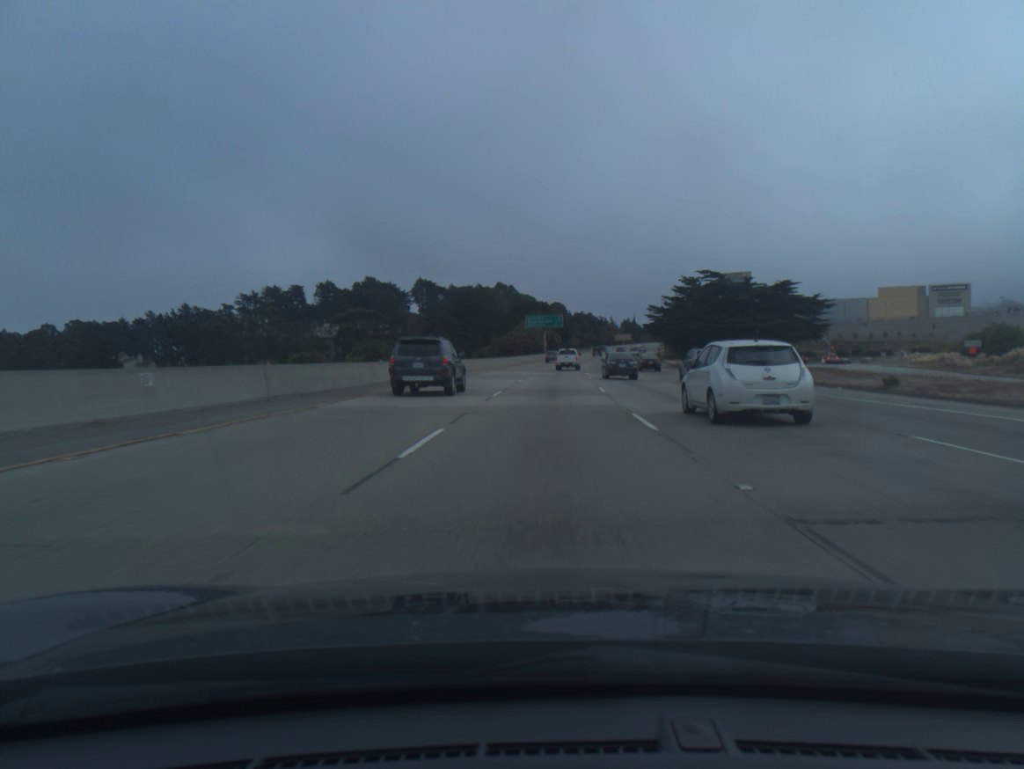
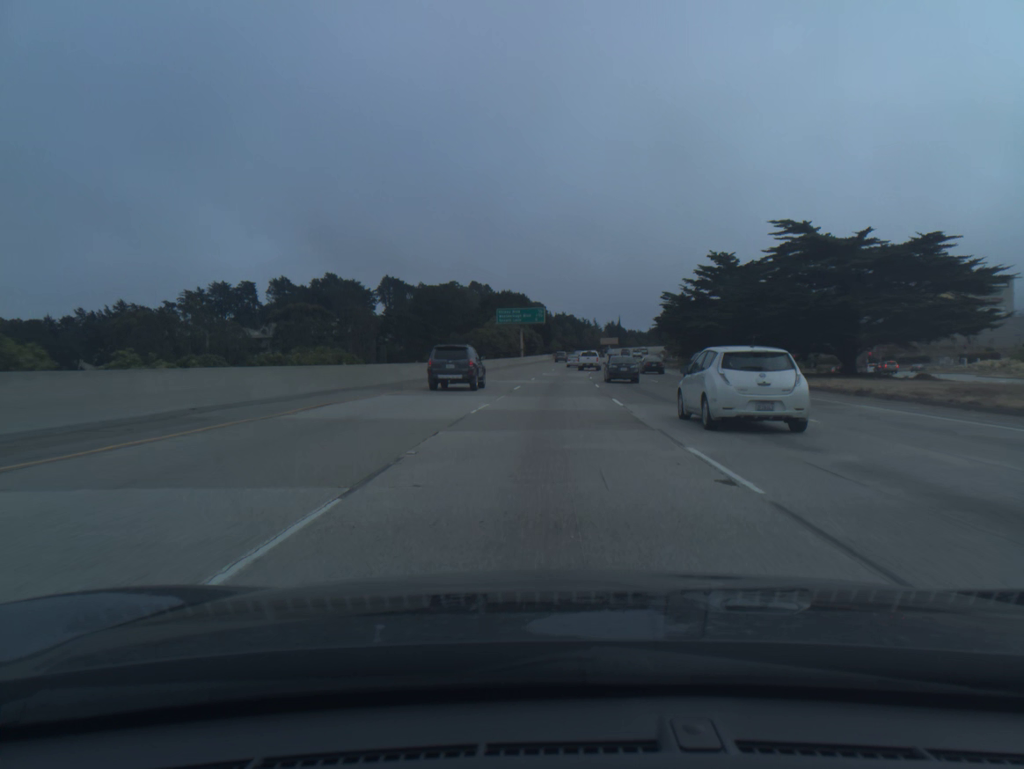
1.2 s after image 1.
(+0.5, +35.9) m; +2°
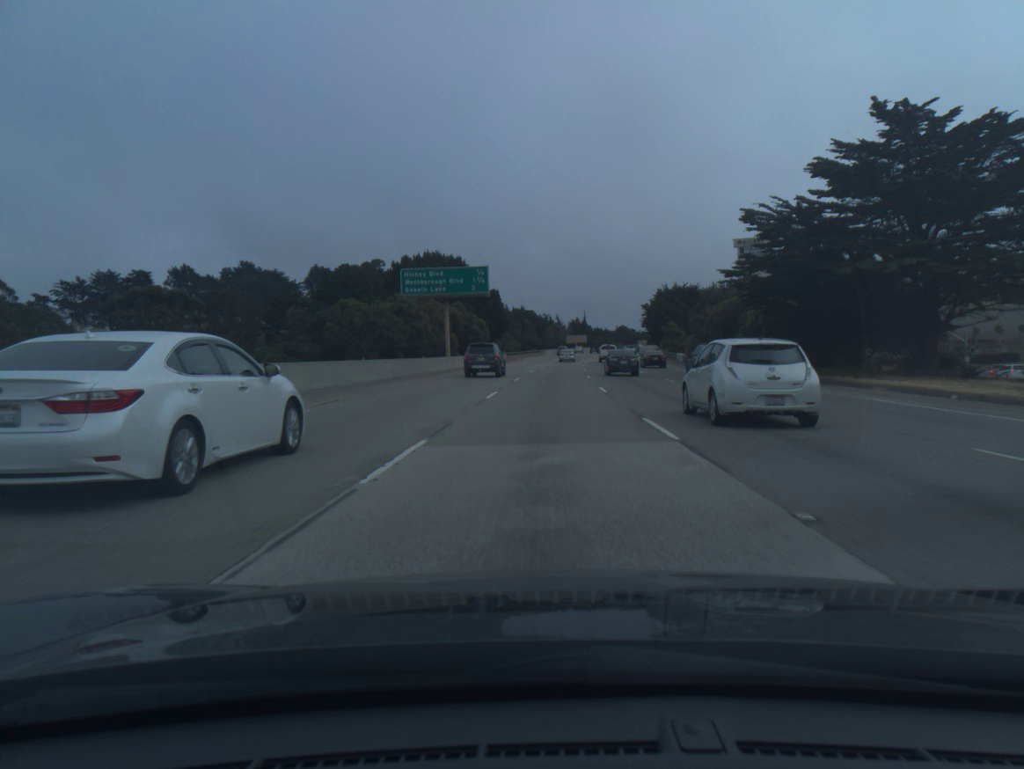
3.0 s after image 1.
(+1.3, +54.0) m; +3°
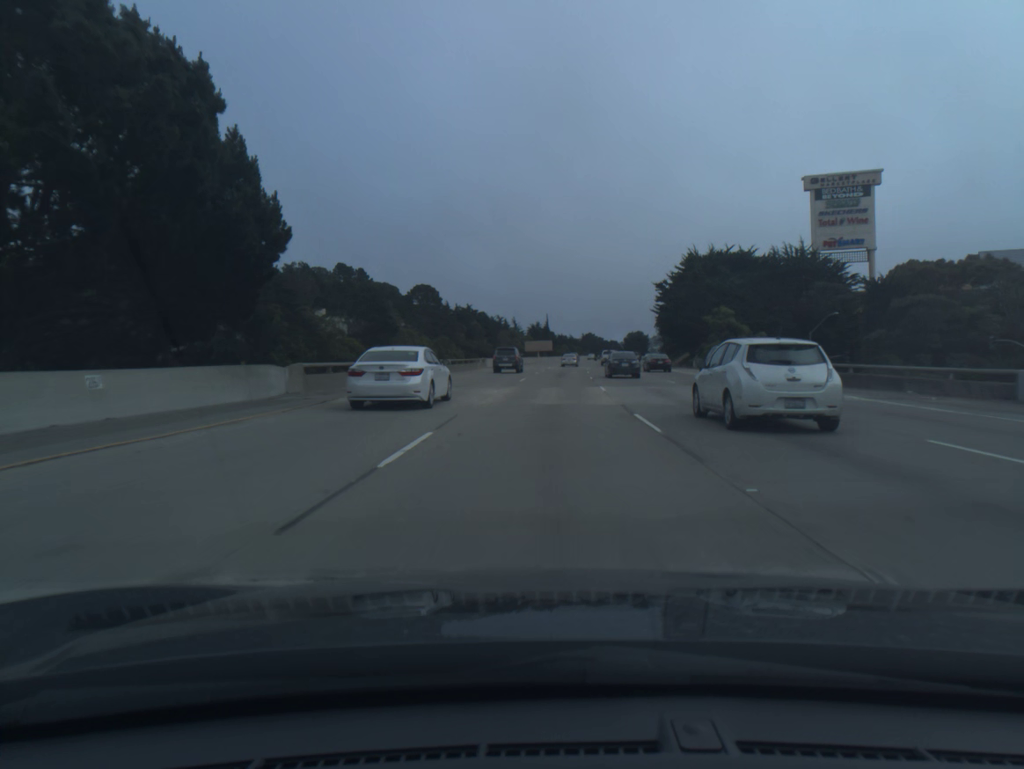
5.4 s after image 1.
(+2.0, +72.0) m; +3°
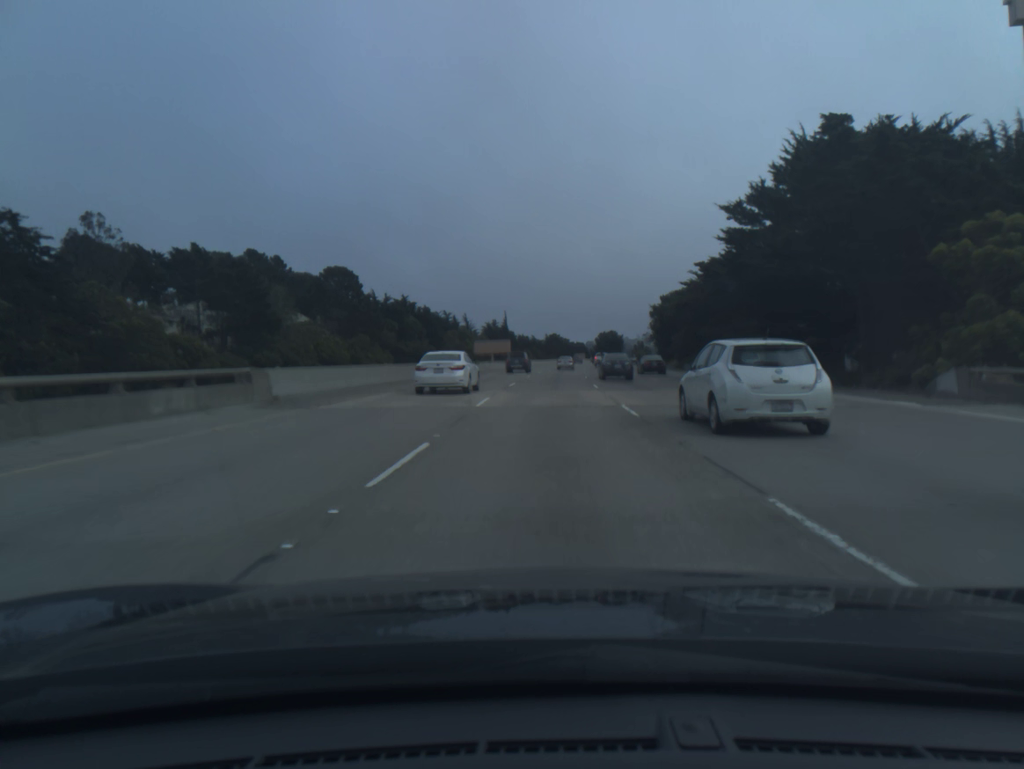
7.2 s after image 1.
(+1.2, +53.9) m; +3°
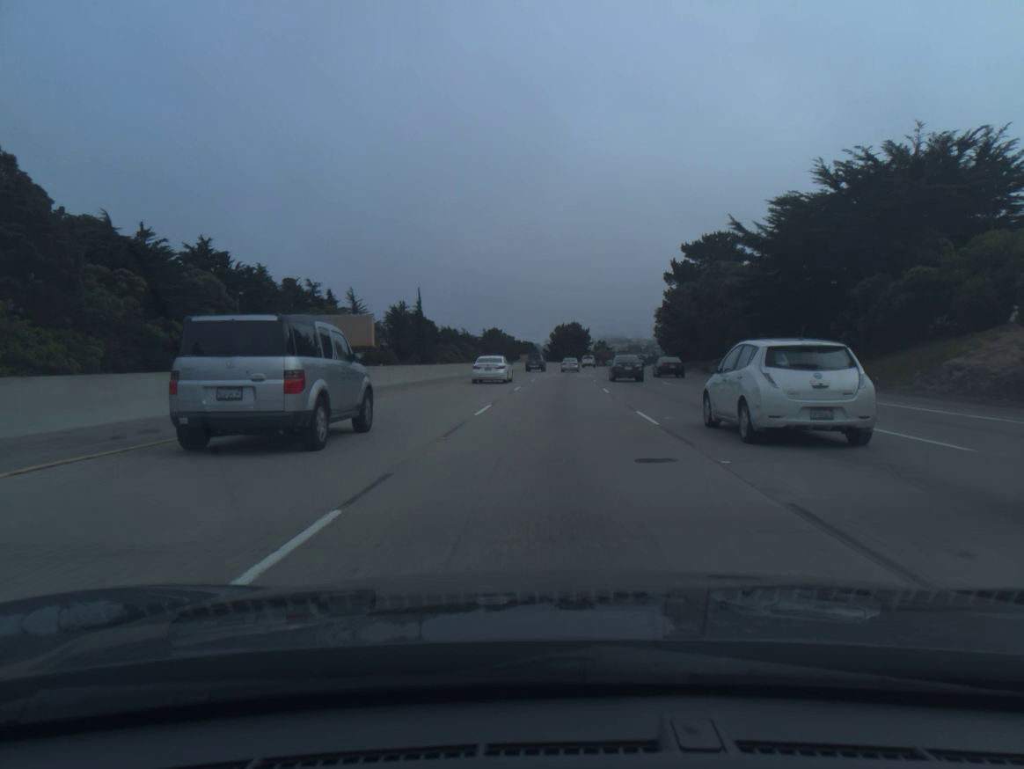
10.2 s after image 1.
(+3.0, +90.1) m; +4°
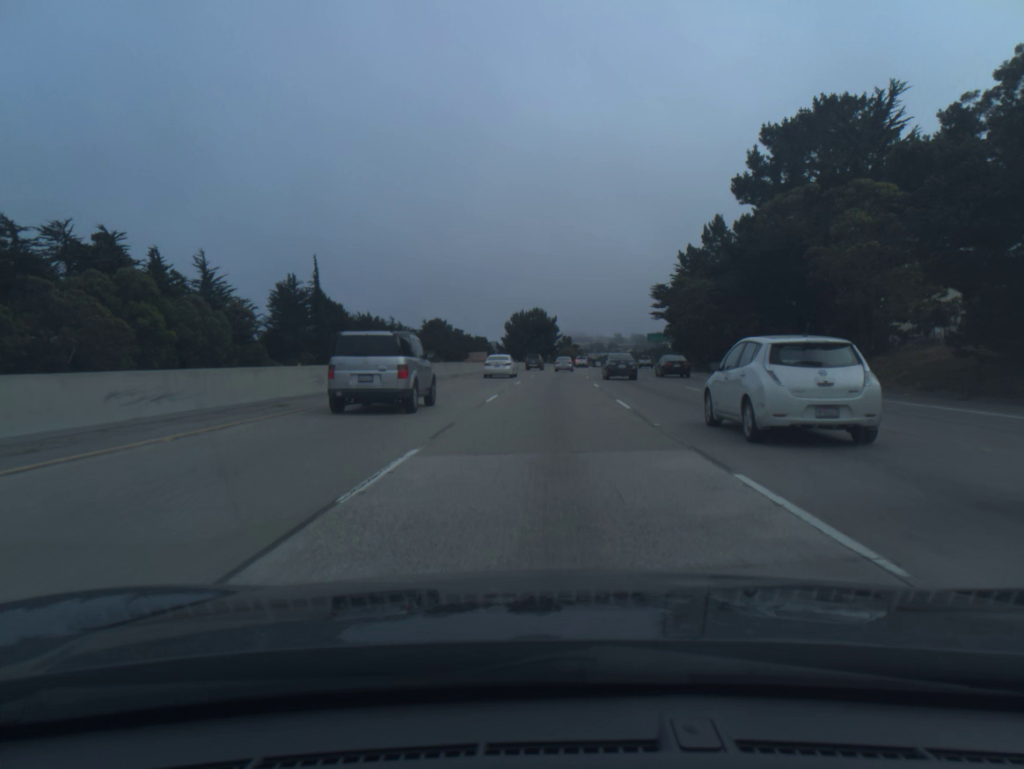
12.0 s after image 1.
(+1.5, +54.3) m; +3°
